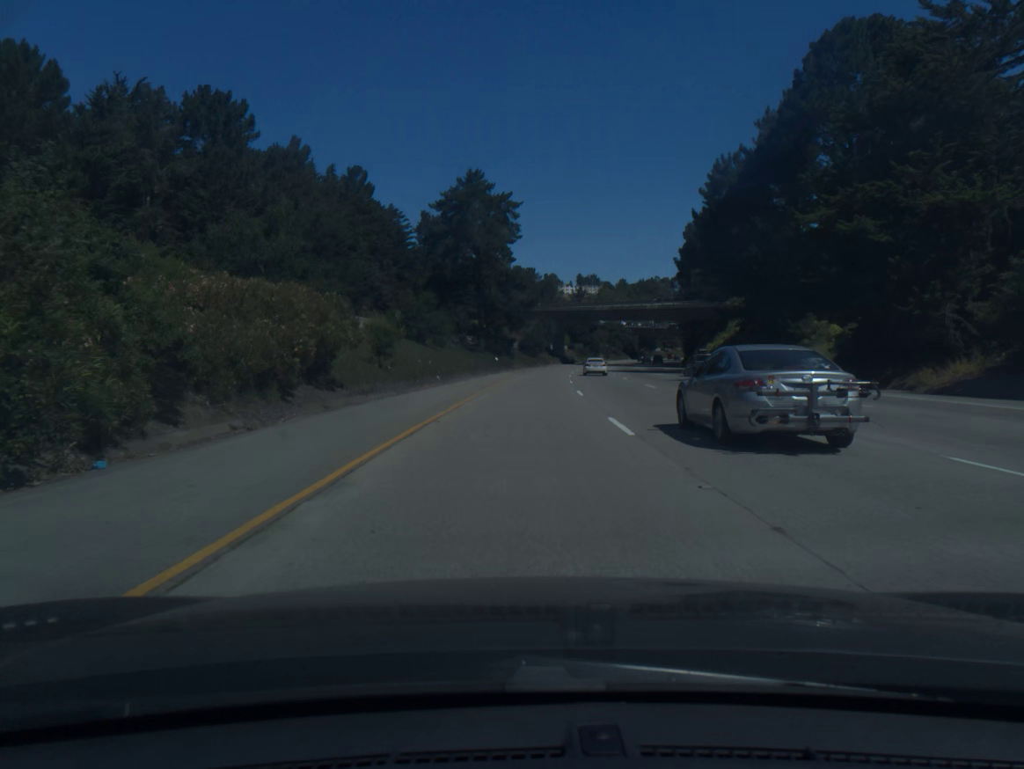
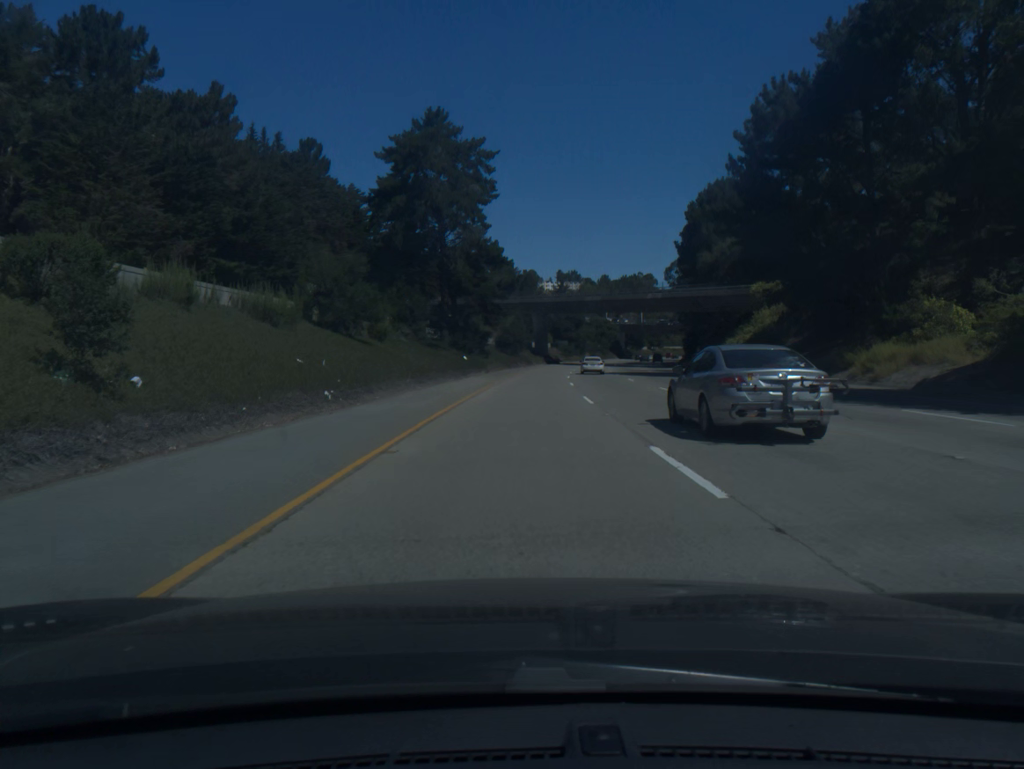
(+0.3, +20.4) m; +2°
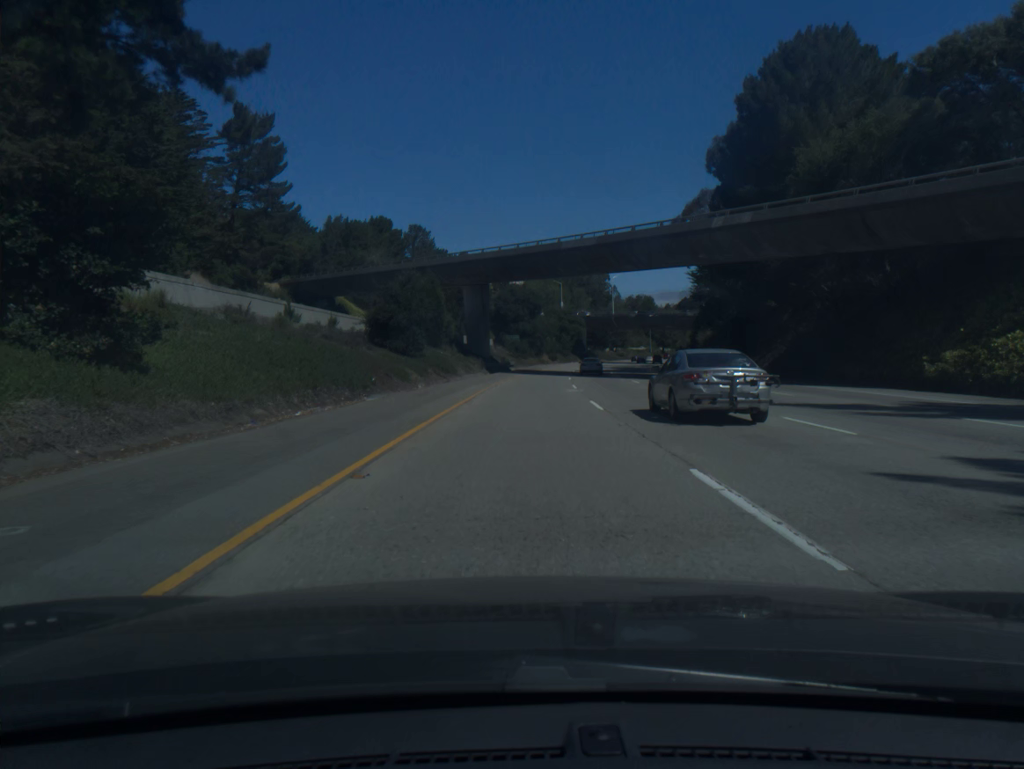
(+2.2, +61.1) m; +4°
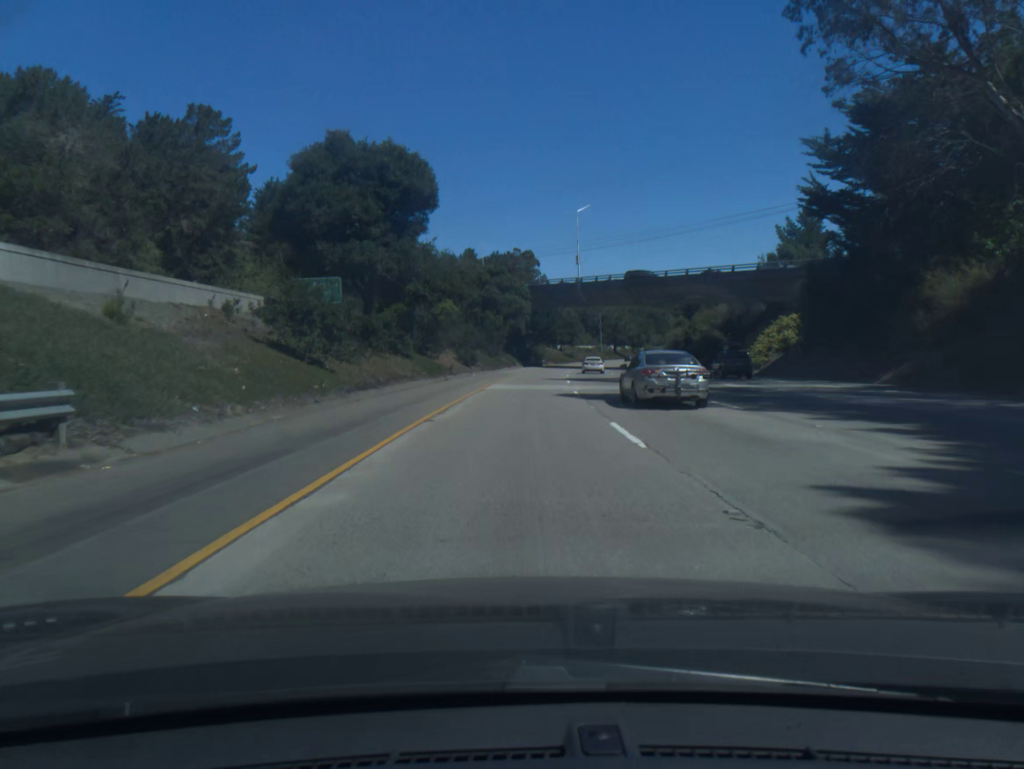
(+4.2, +81.6) m; +6°
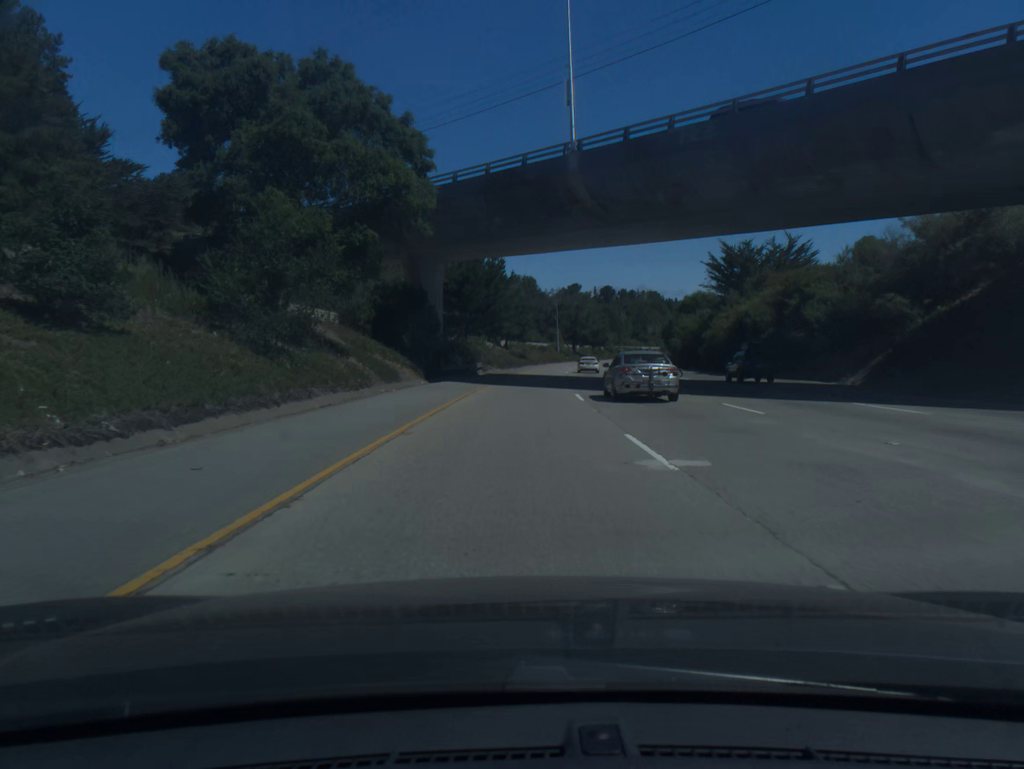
(+2.3, +61.3) m; +5°
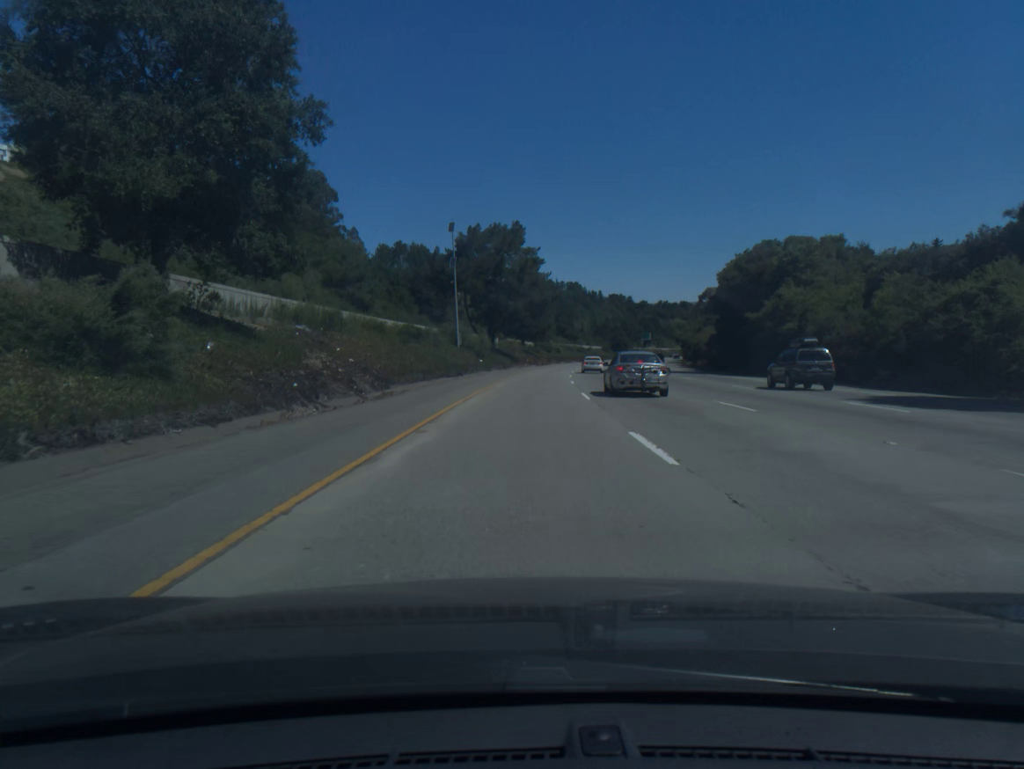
(+6.0, +101.7) m; +7°
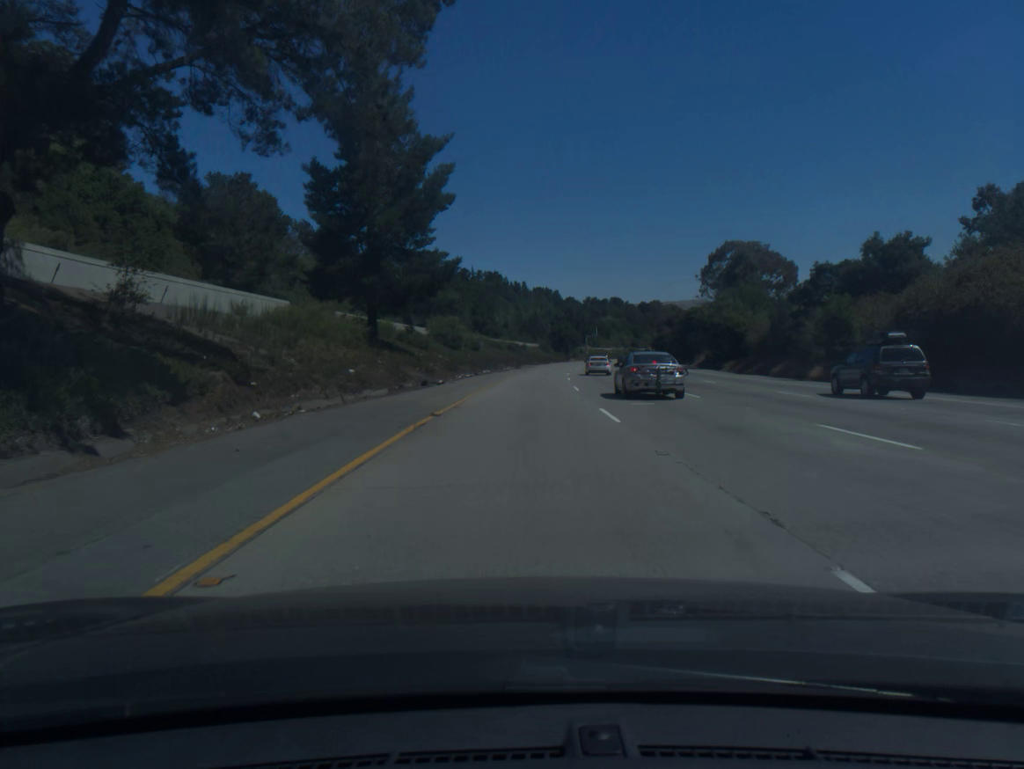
(+4.3, +81.3) m; +6°
